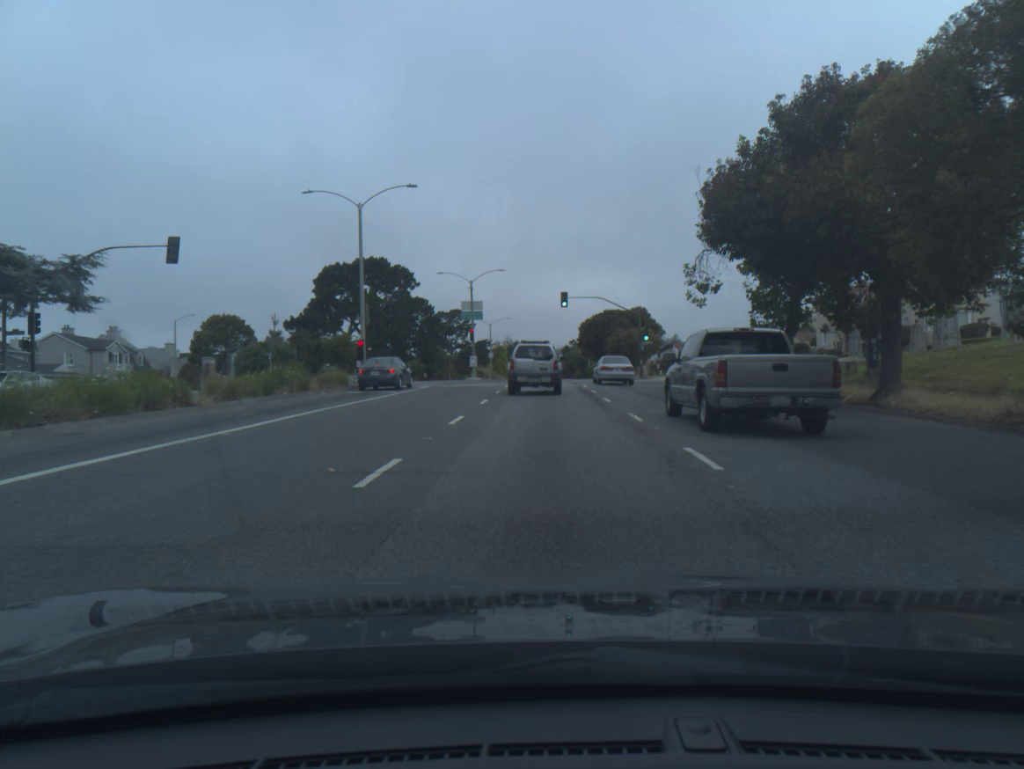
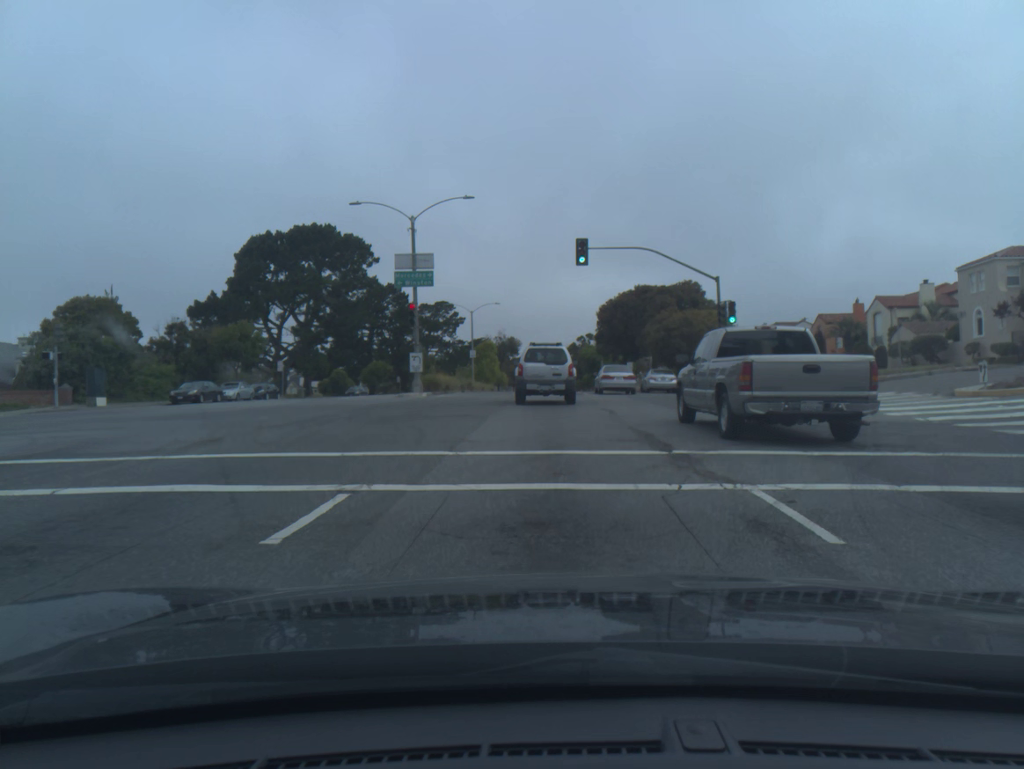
(0.0, +30.5) m; 0°
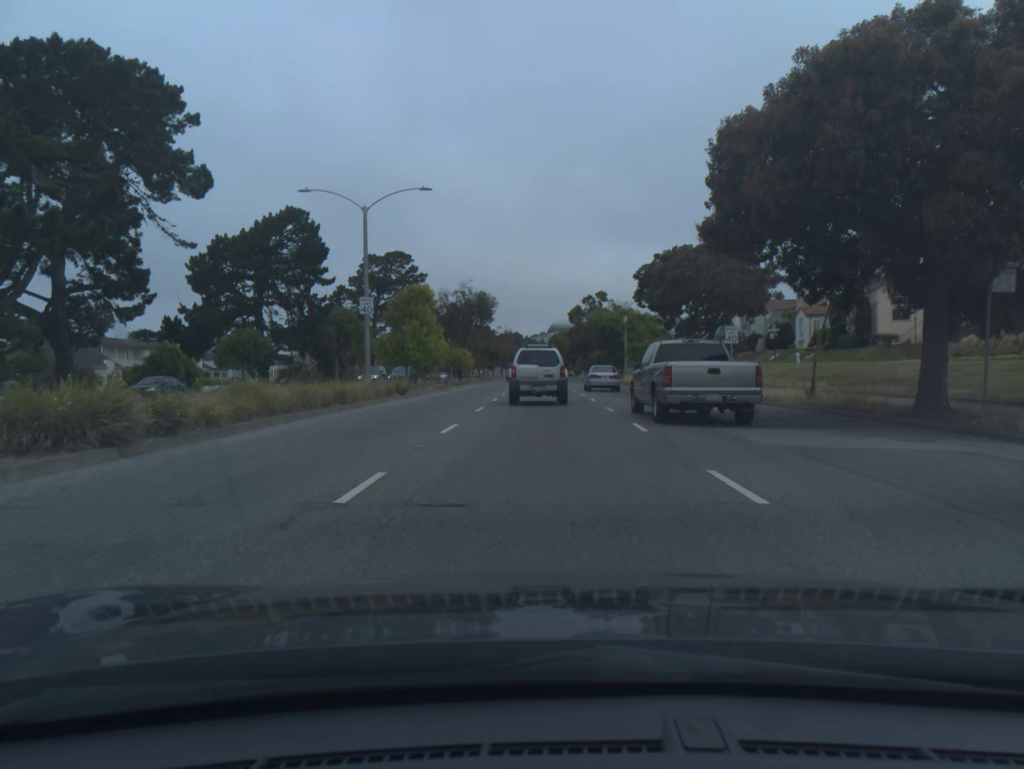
(+0.1, +46.0) m; +1°
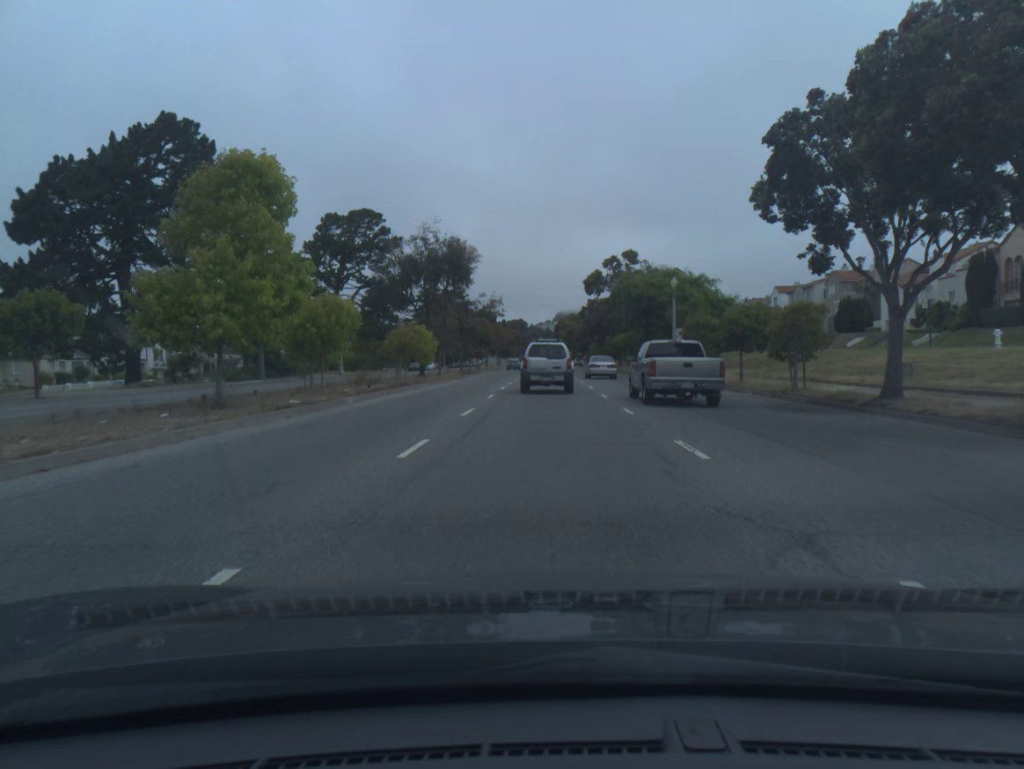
(-0.1, +26.1) m; 0°
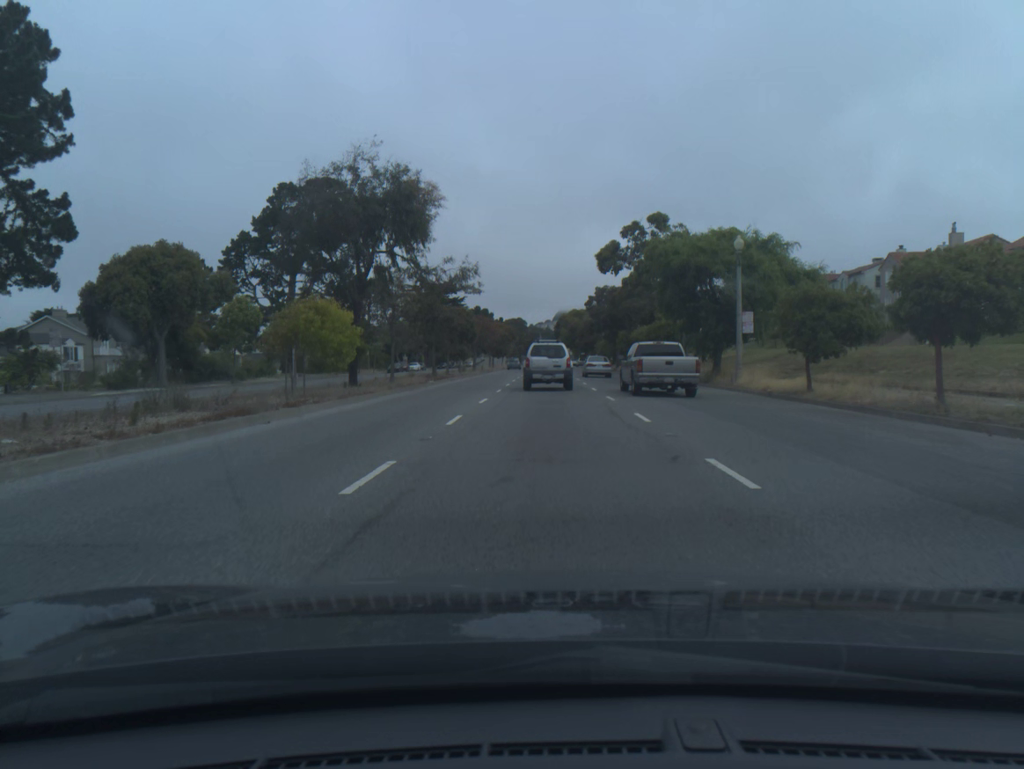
(0.0, +17.3) m; 0°
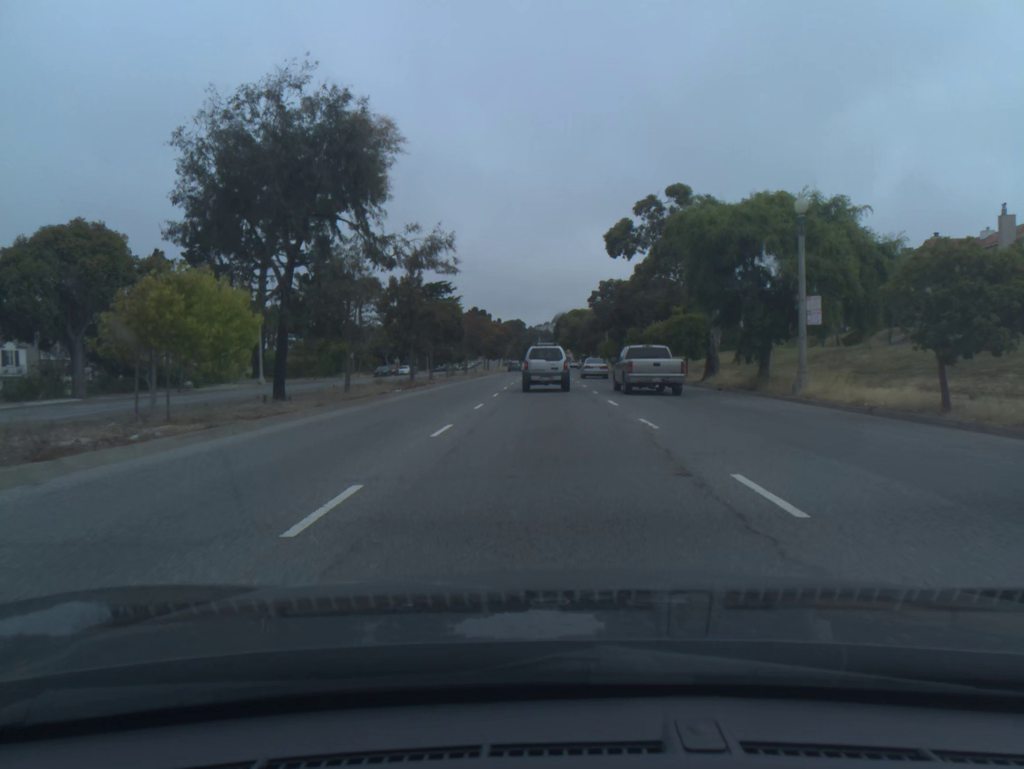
(0.0, +8.7) m; 0°
